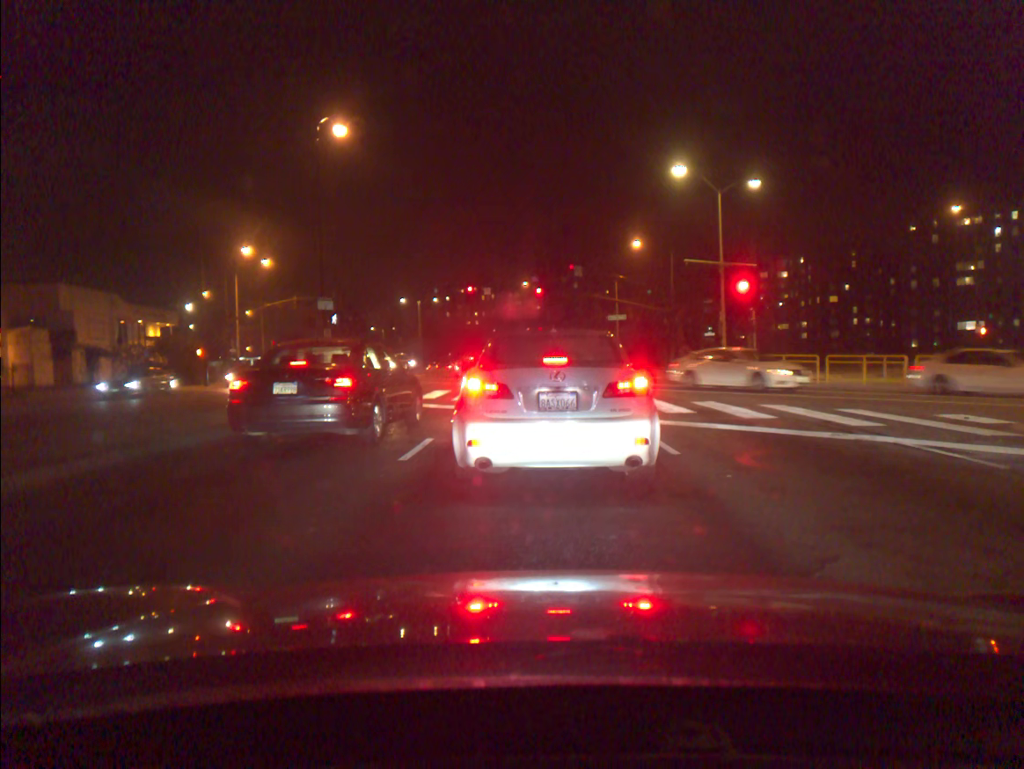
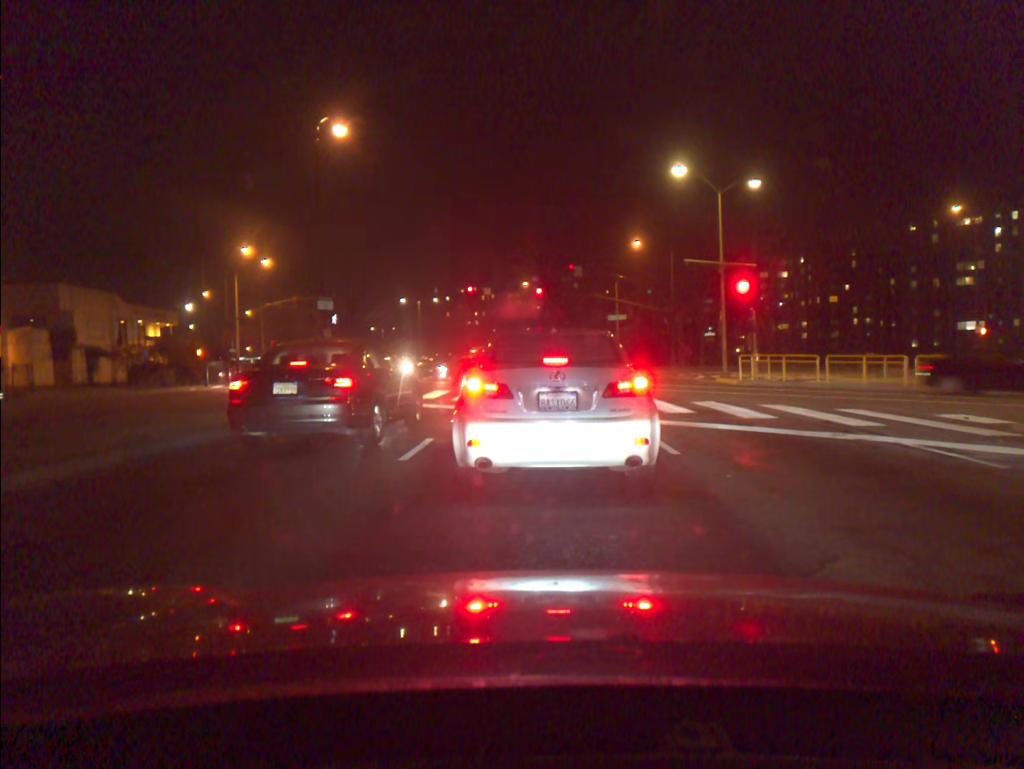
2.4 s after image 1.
(0.0, 0.0) m; 0°
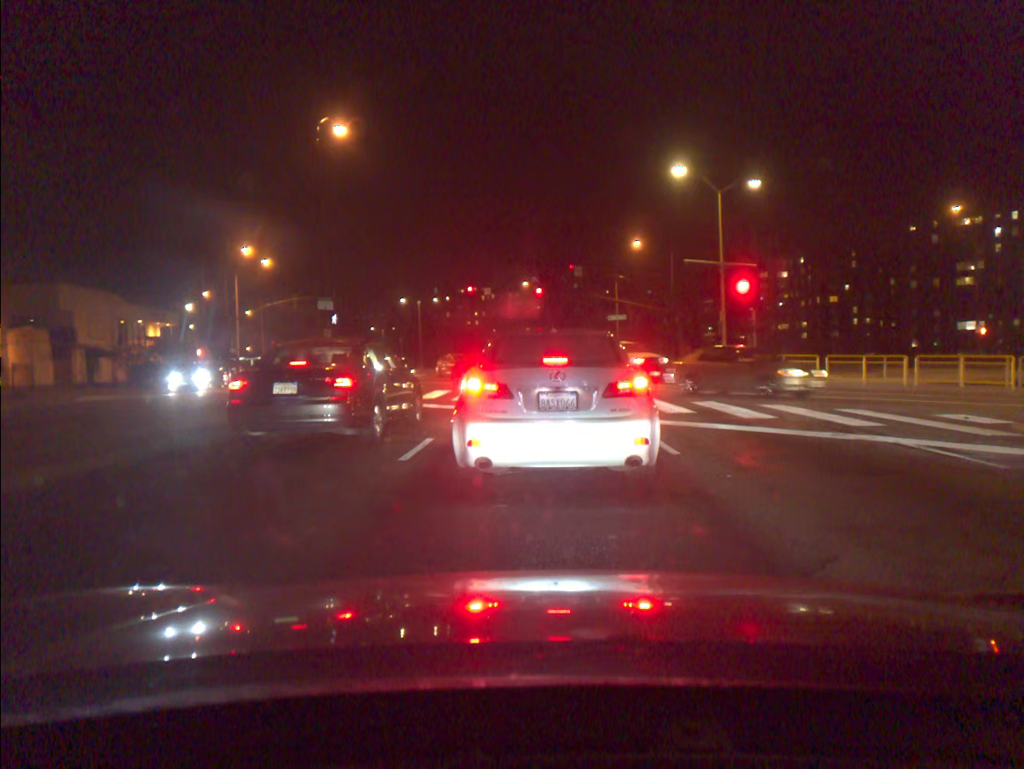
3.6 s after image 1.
(0.0, 0.0) m; 0°
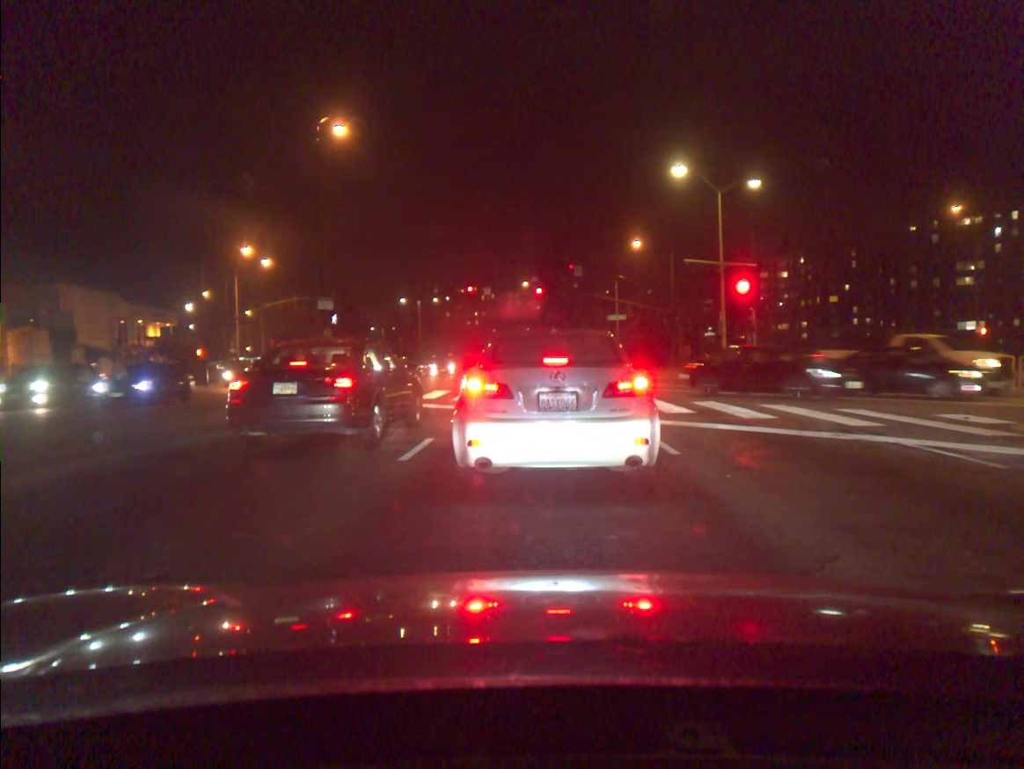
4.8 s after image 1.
(0.0, 0.0) m; 0°
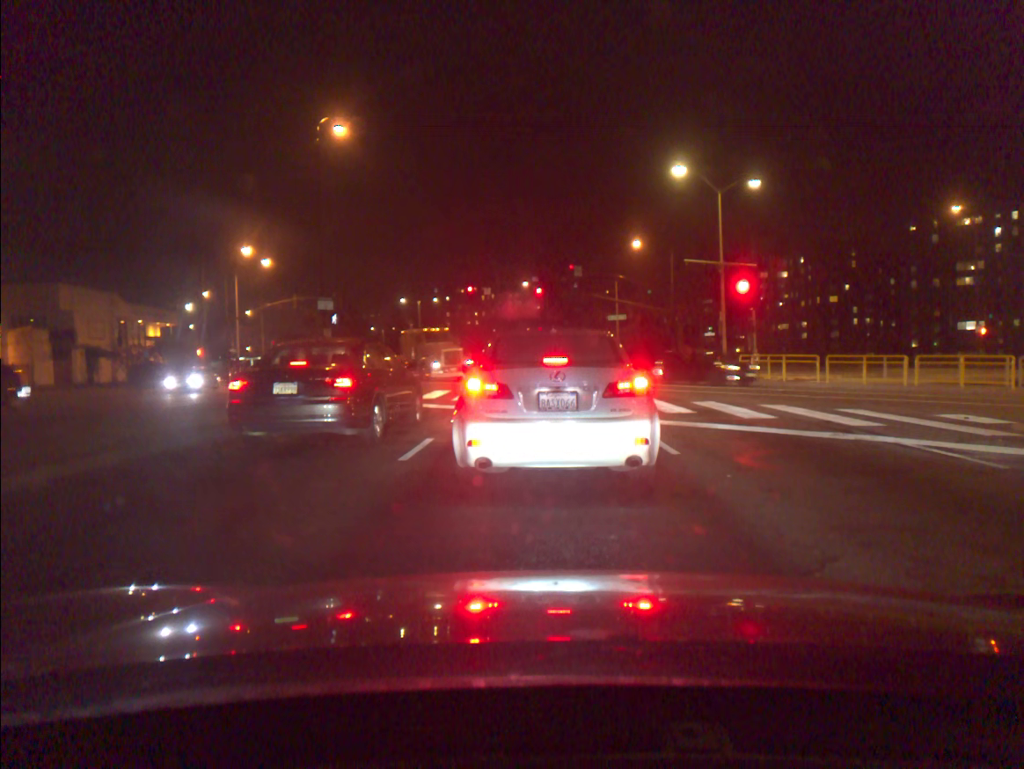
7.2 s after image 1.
(0.0, +0.1) m; 0°
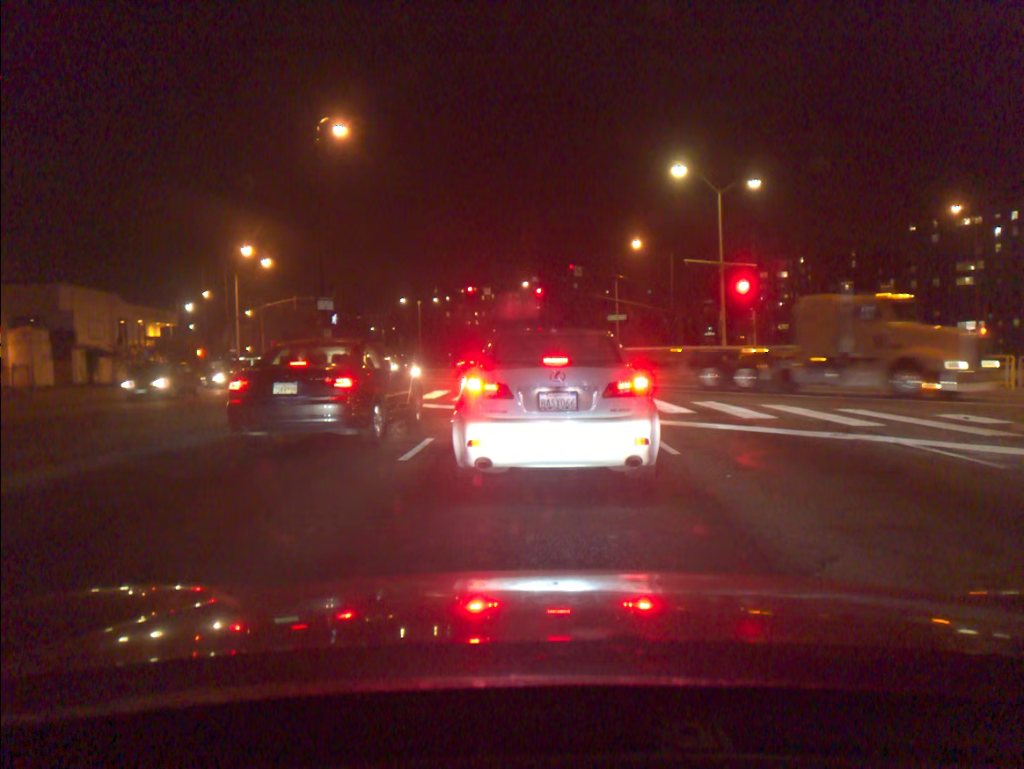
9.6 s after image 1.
(0.0, 0.0) m; 0°
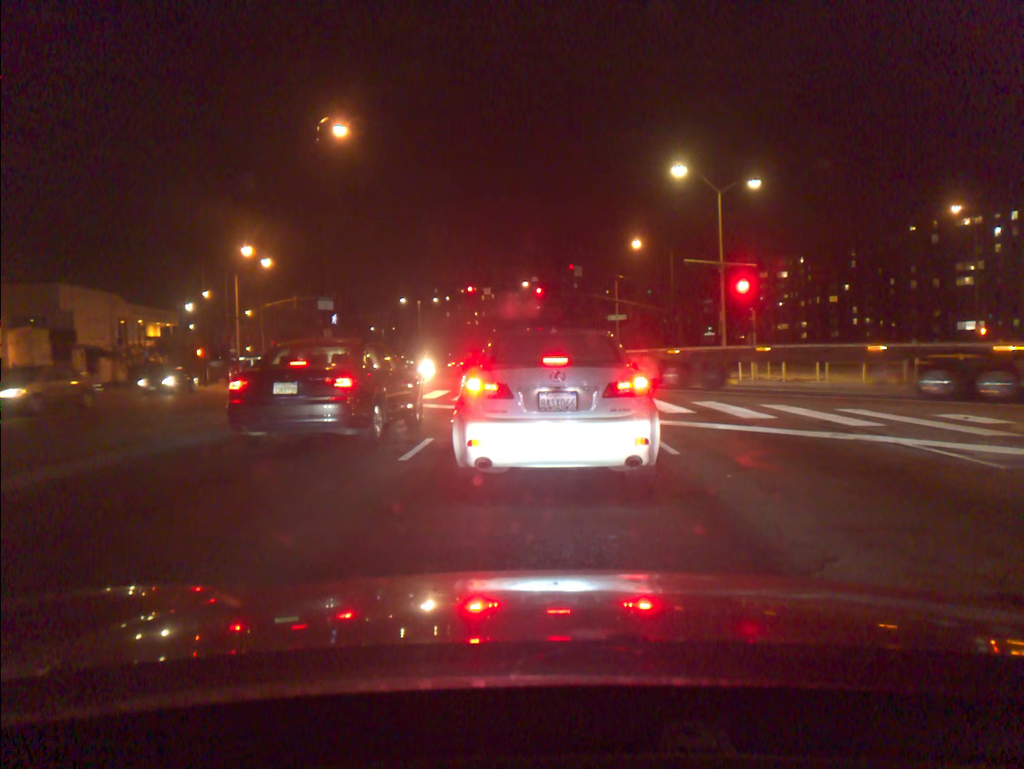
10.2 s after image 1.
(0.0, 0.0) m; 0°
